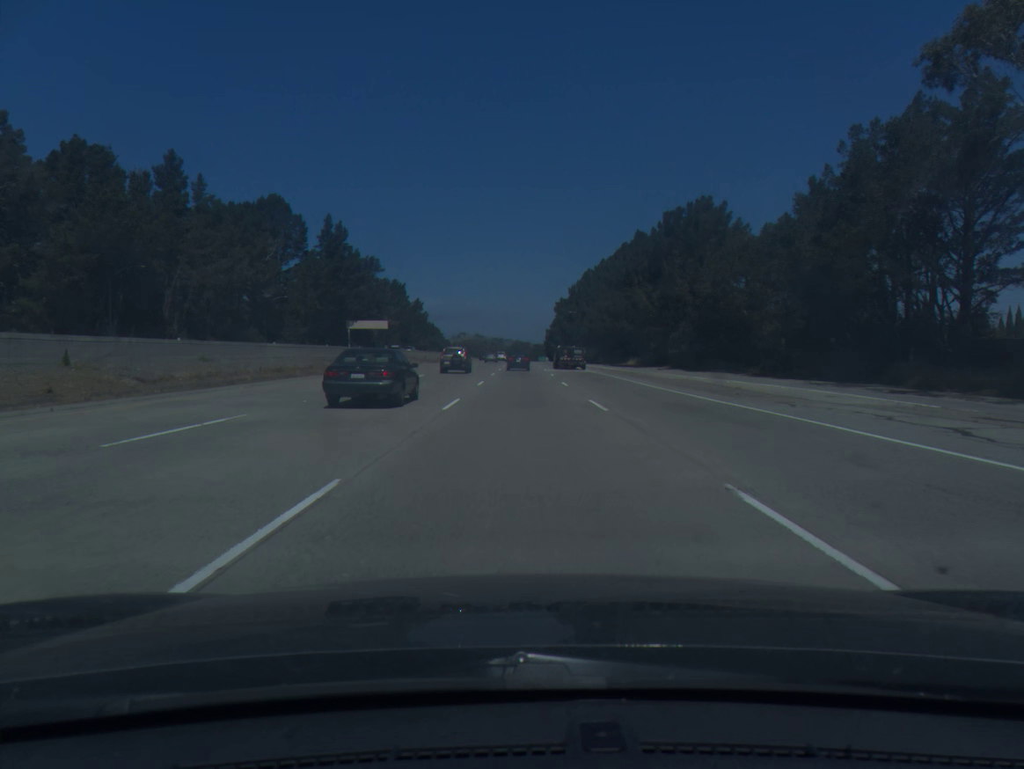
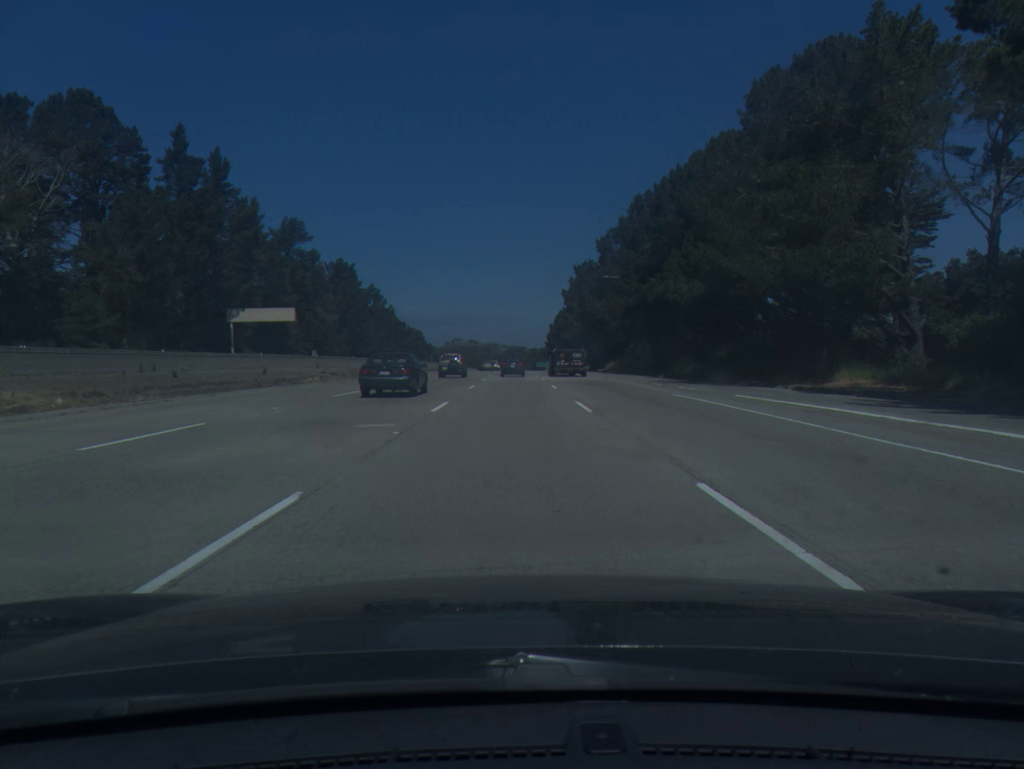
(+0.3, +73.1) m; 0°
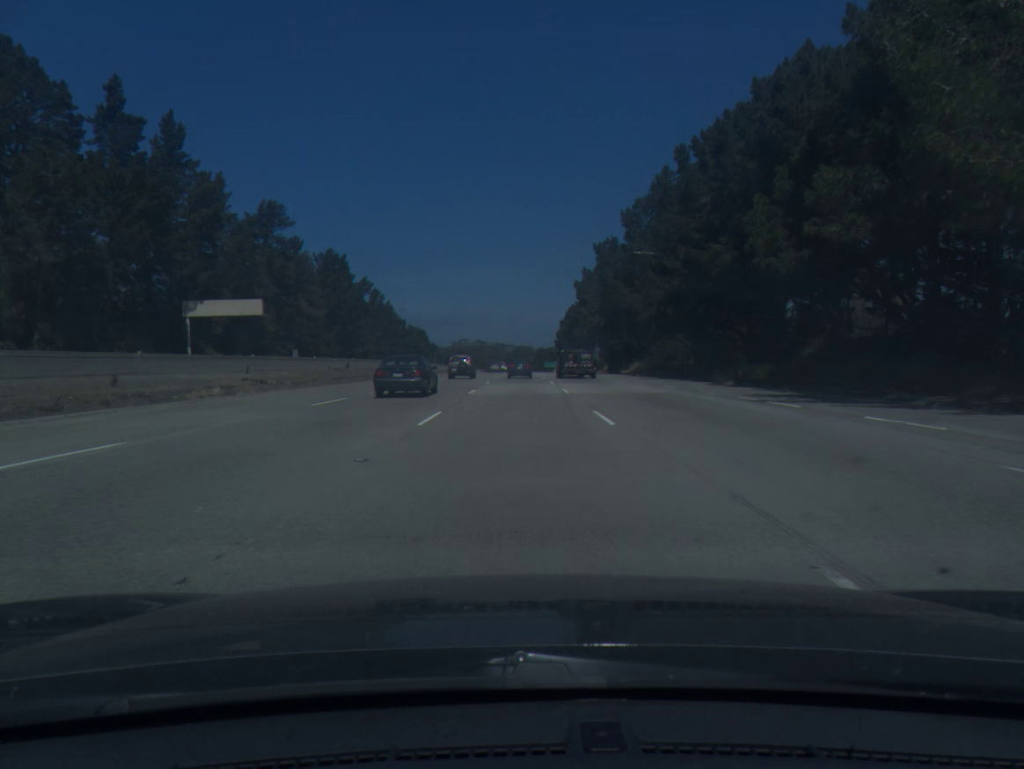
(-0.1, +18.1) m; 0°
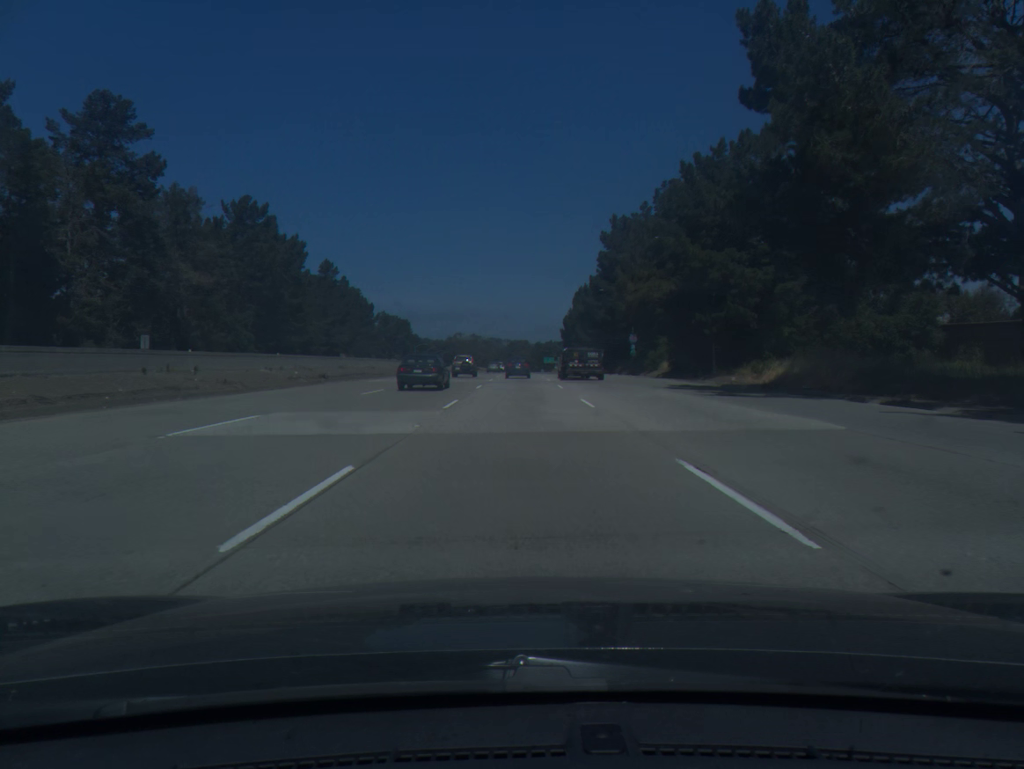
(-0.1, +53.2) m; 0°
